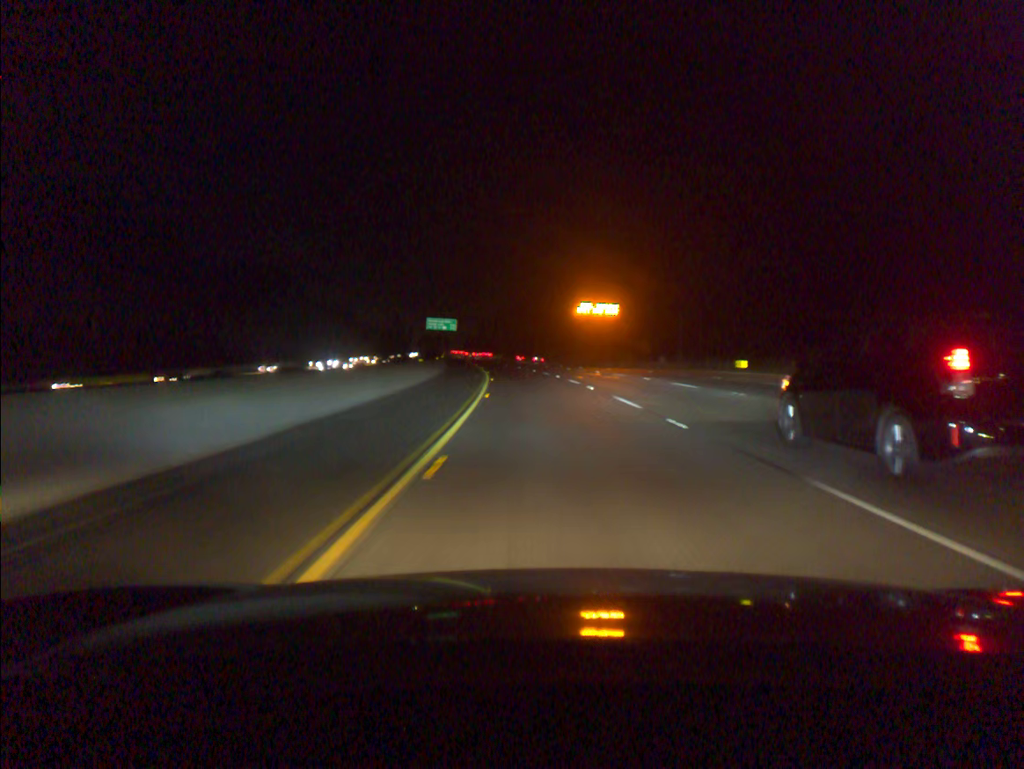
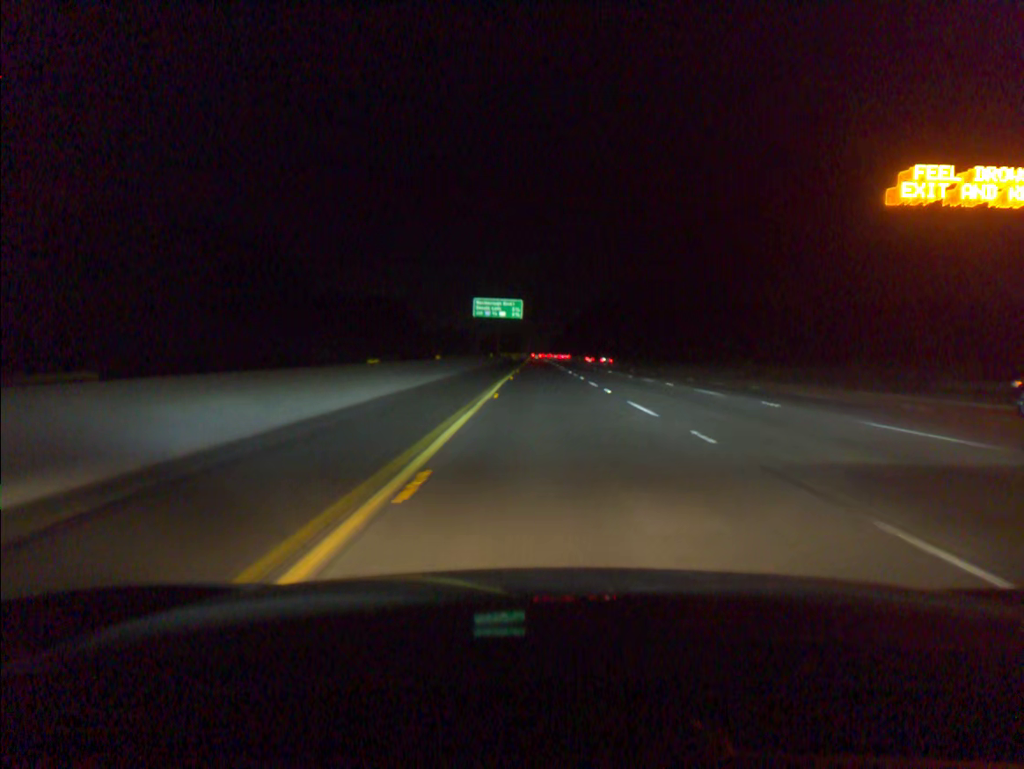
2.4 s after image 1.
(-4.5, +74.0) m; -7°
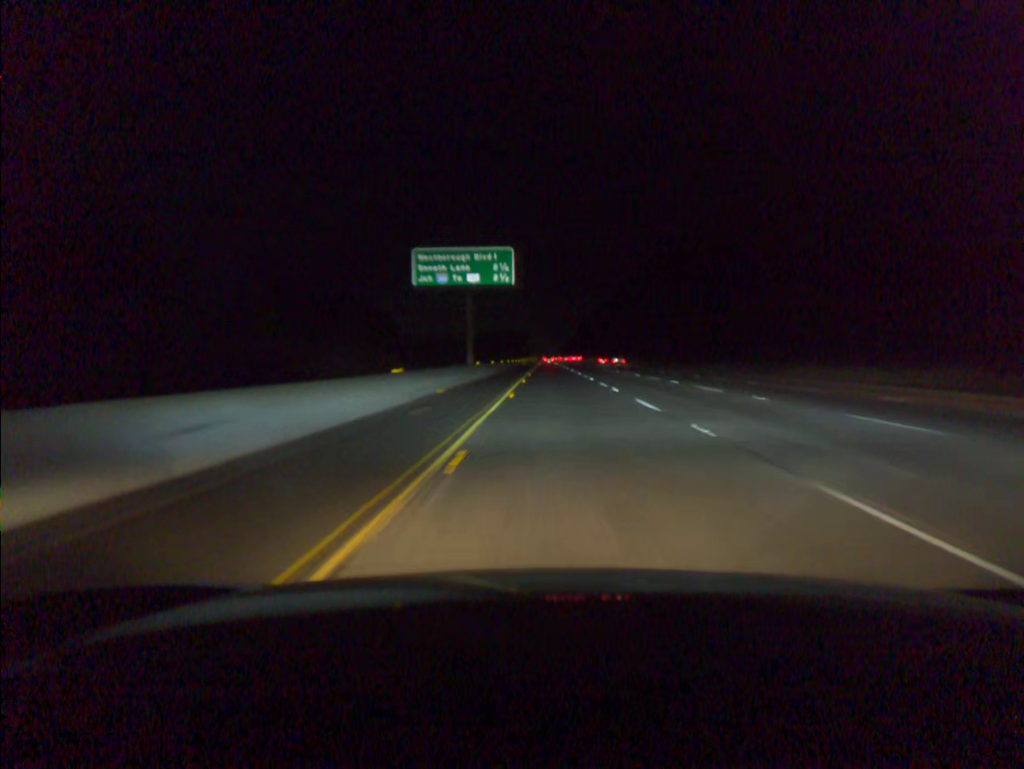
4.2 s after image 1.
(-0.4, +56.6) m; -1°
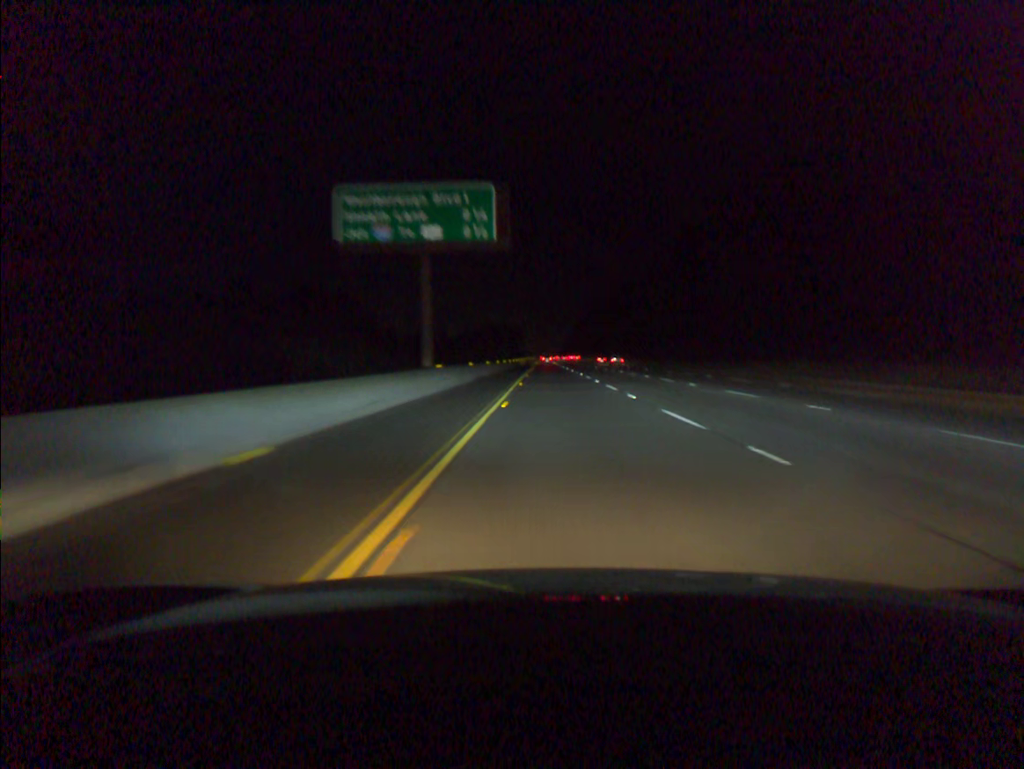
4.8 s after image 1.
(0.0, +19.0) m; 0°
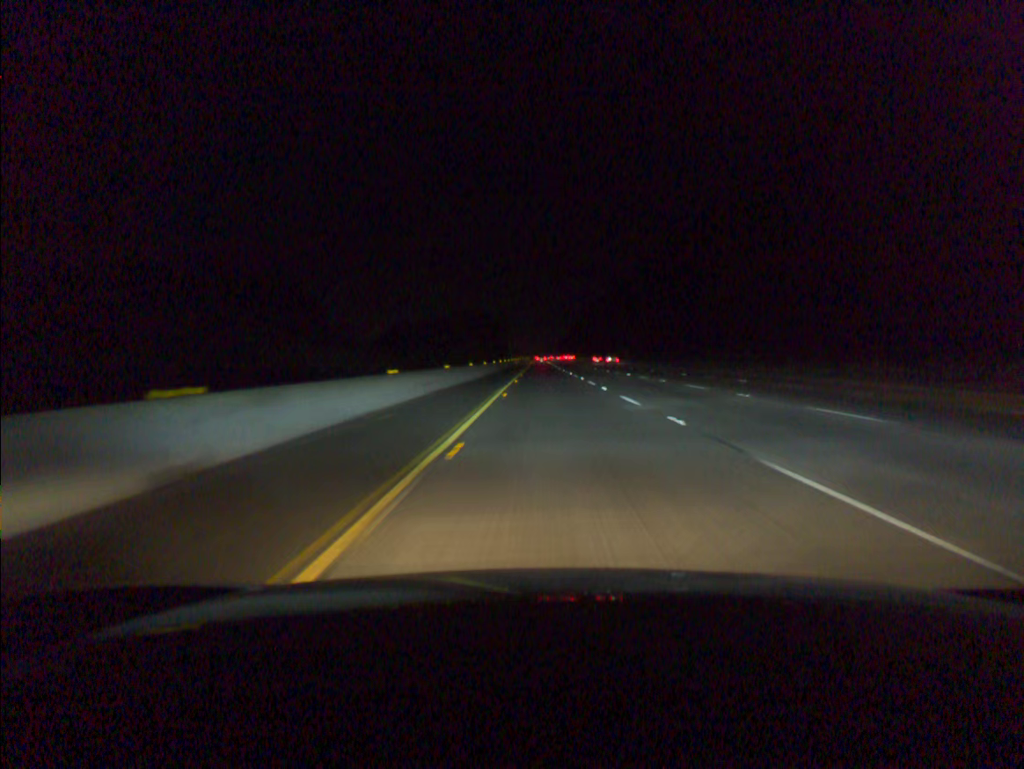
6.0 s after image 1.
(+0.2, +38.3) m; 0°
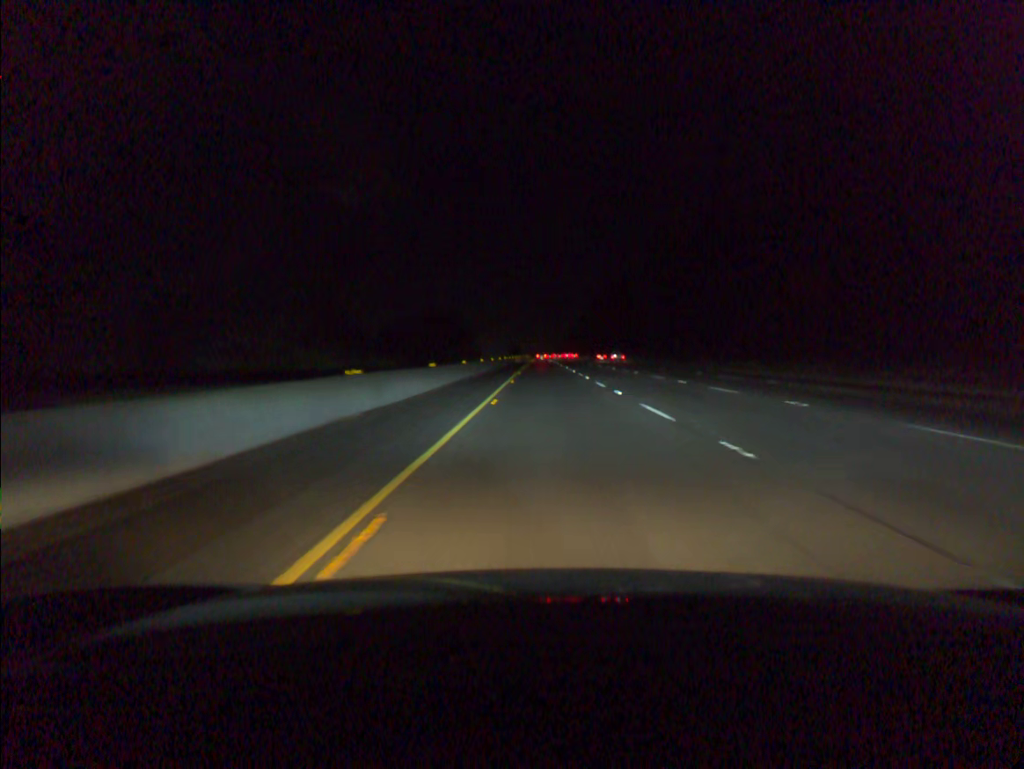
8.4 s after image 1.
(-0.3, +77.7) m; 0°
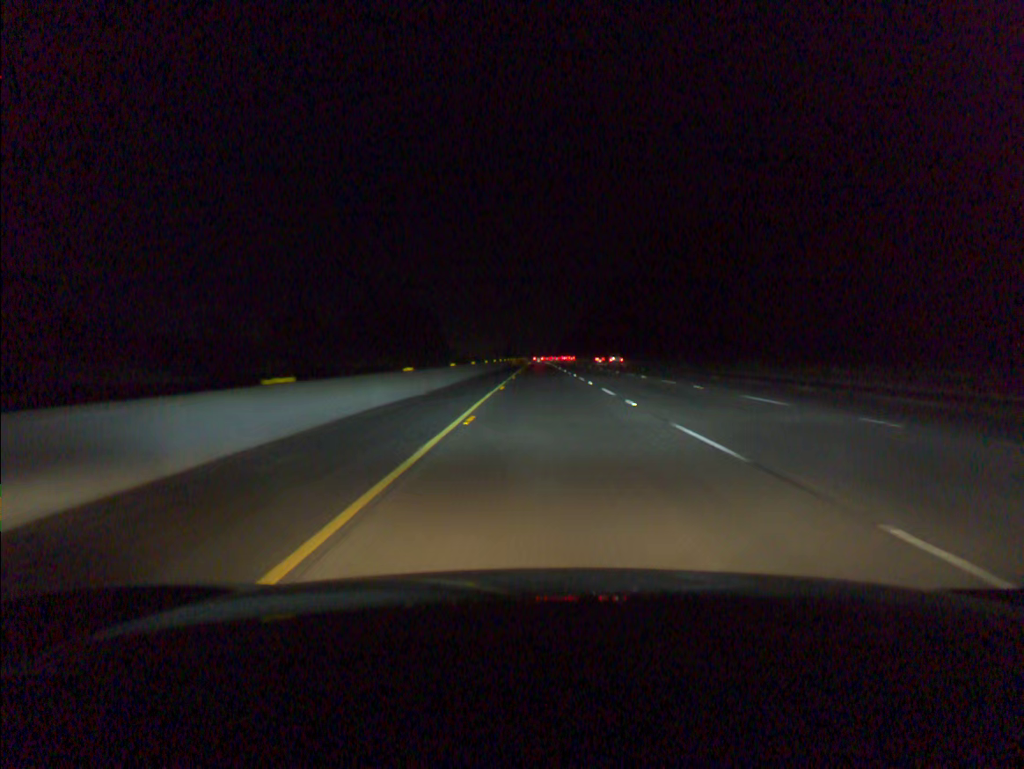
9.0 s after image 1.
(0.0, +19.7) m; 0°
